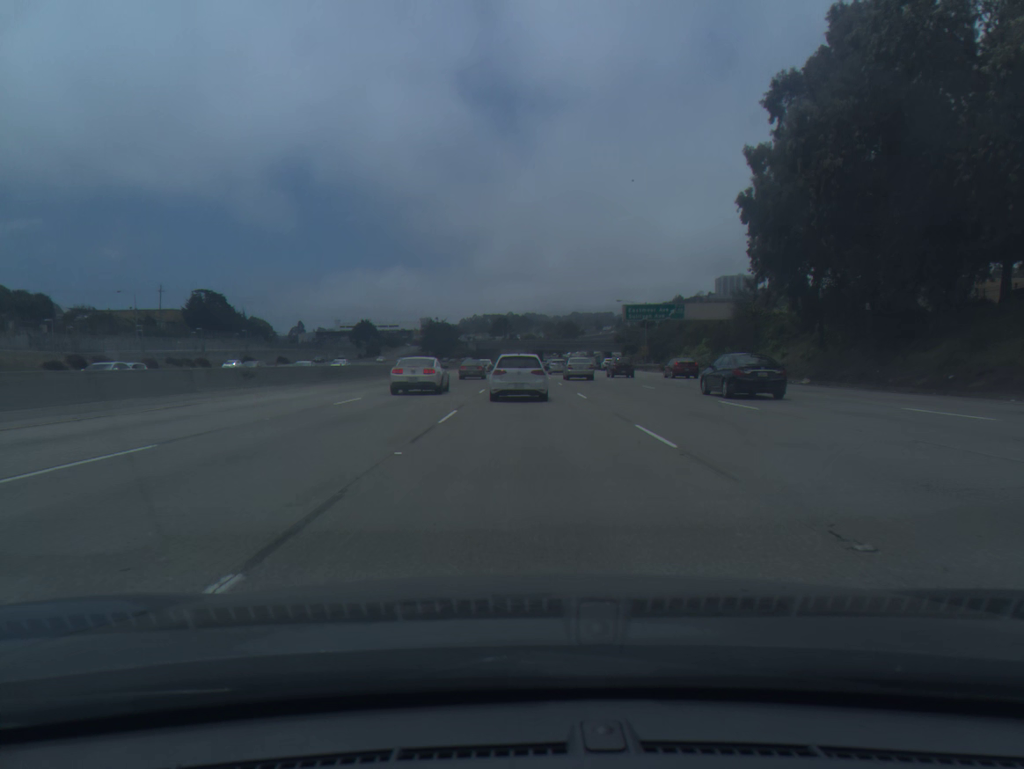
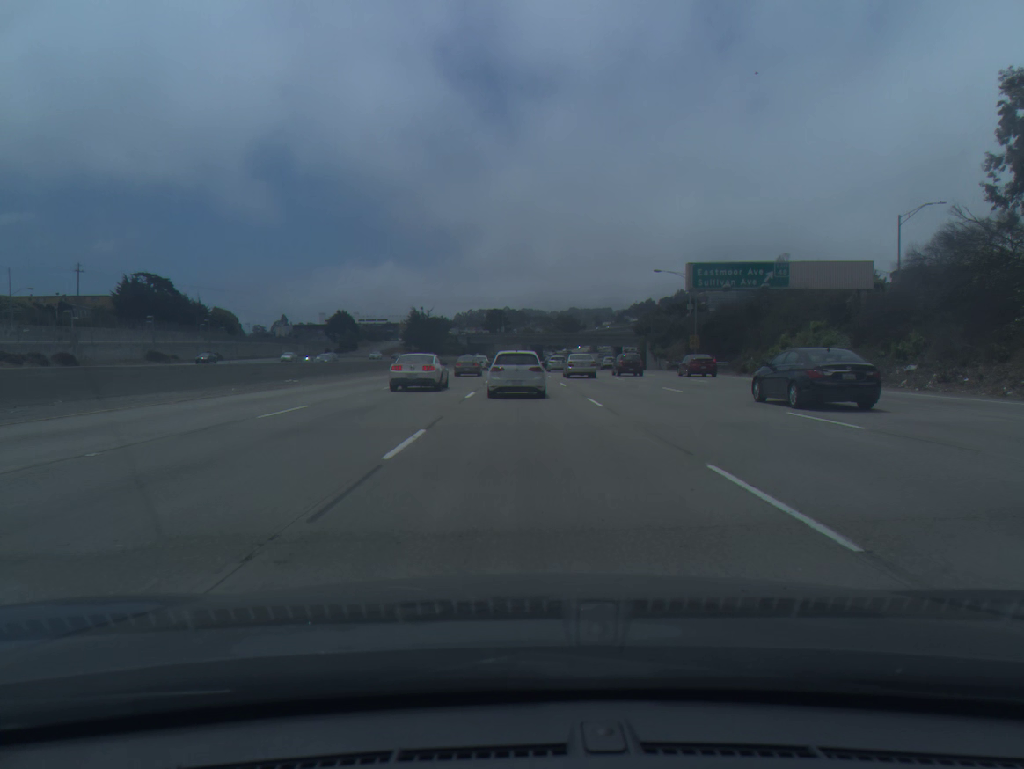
(0.0, +35.3) m; 0°
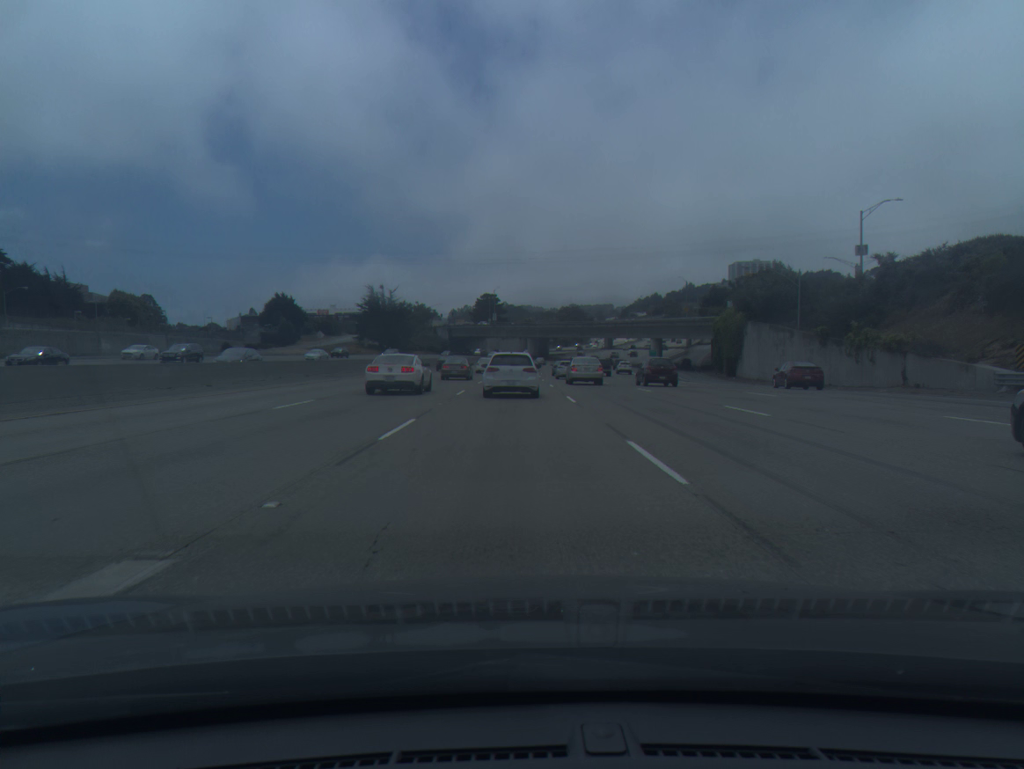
(+0.3, +70.6) m; 0°
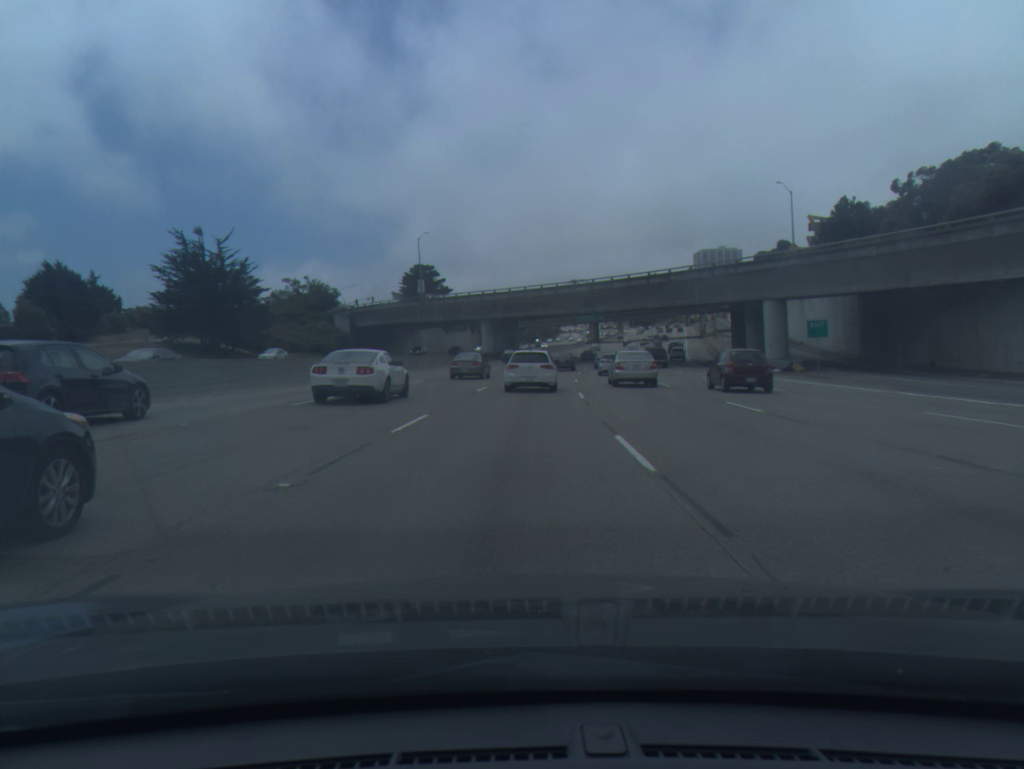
(+1.1, +86.9) m; +3°
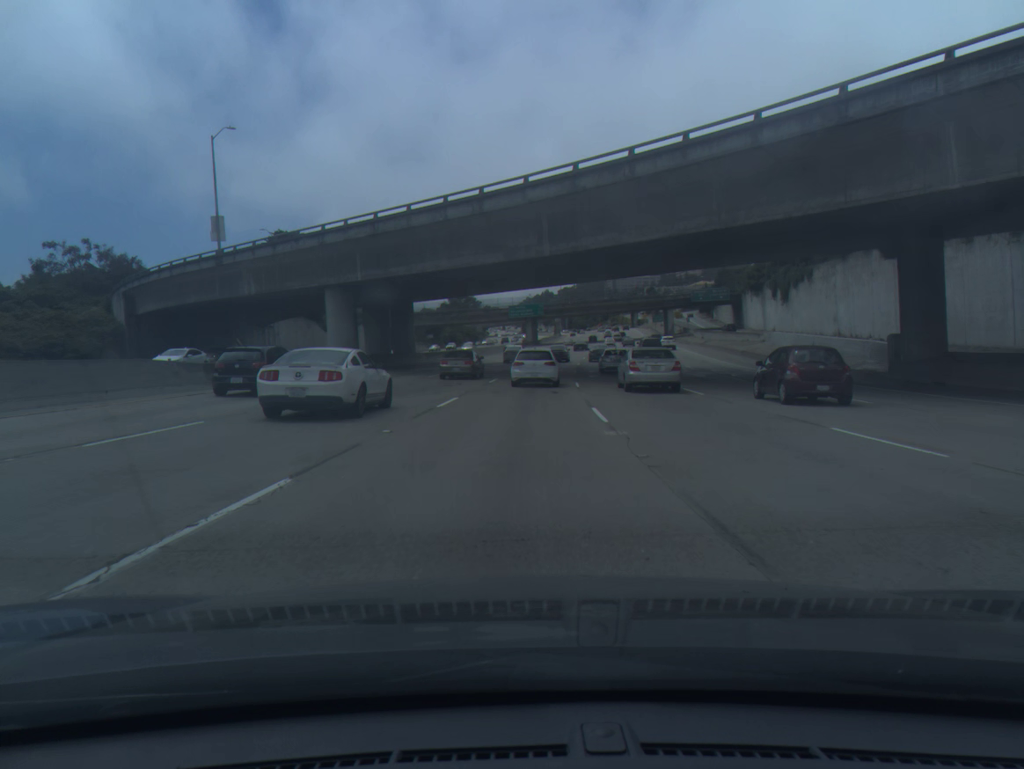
(+2.4, +52.3) m; +5°
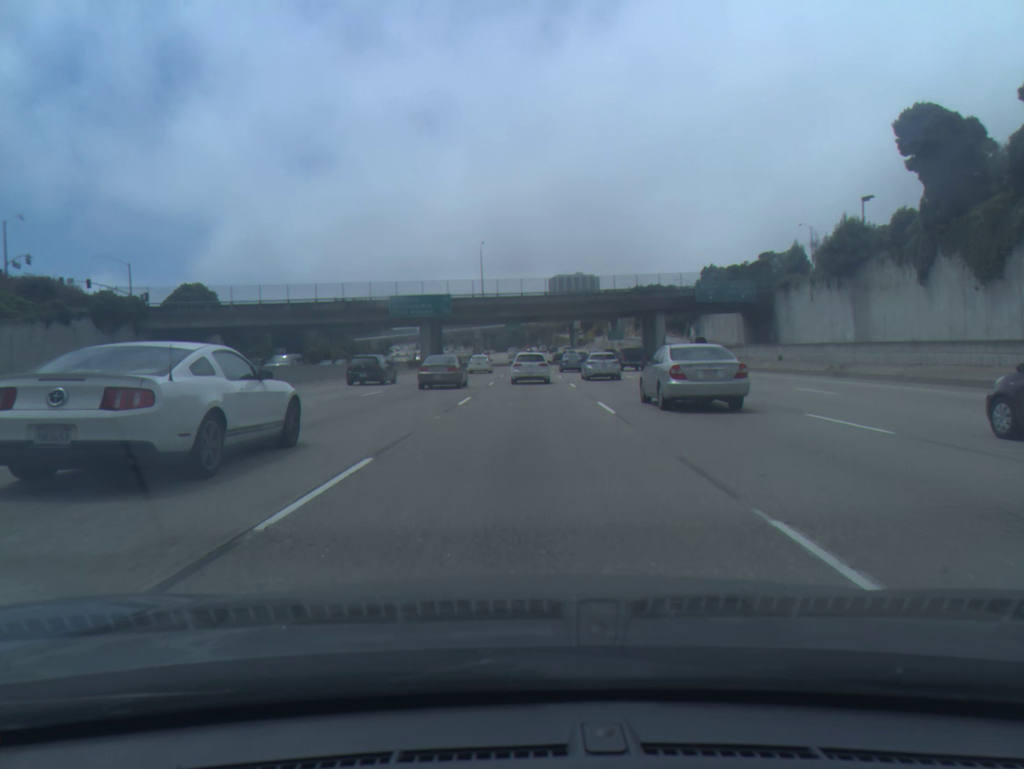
(+3.9, +71.1) m; +6°
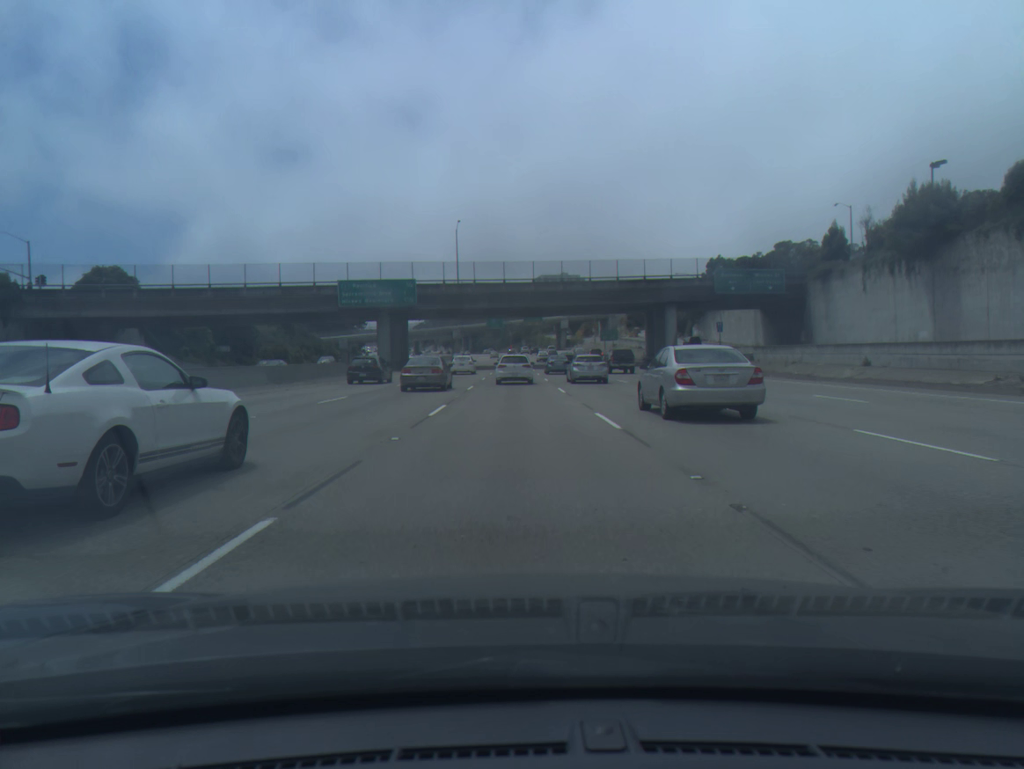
(+0.2, +17.8) m; +1°
